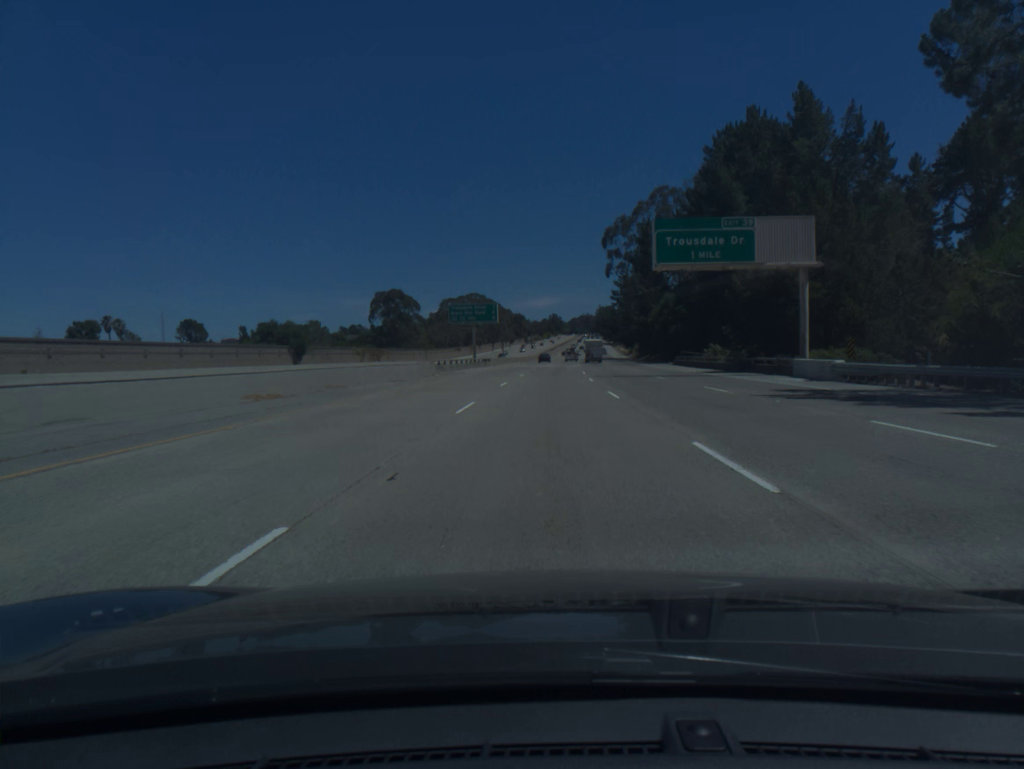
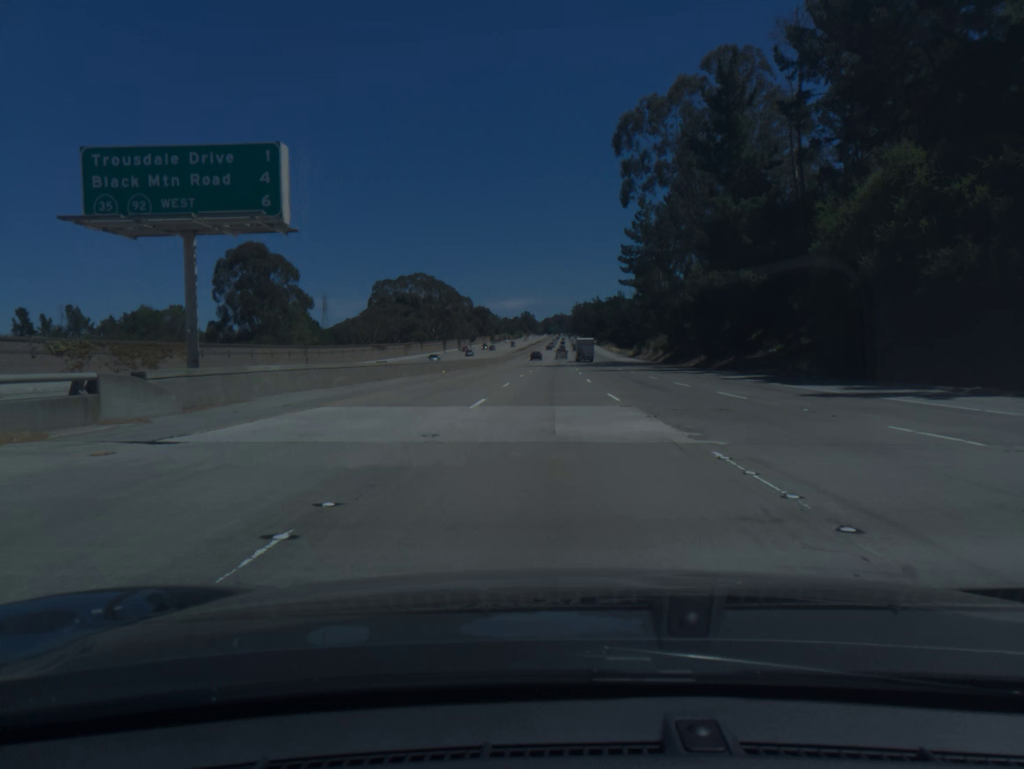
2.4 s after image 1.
(+1.2, +73.4) m; +2°
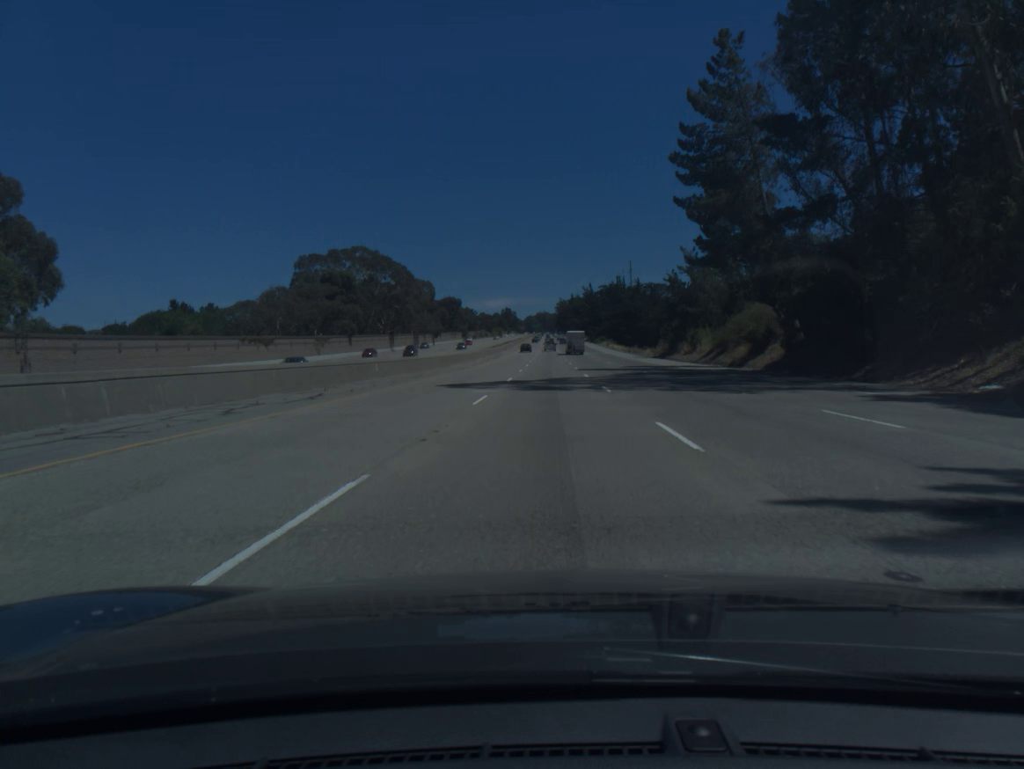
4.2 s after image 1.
(+0.5, +55.2) m; +1°
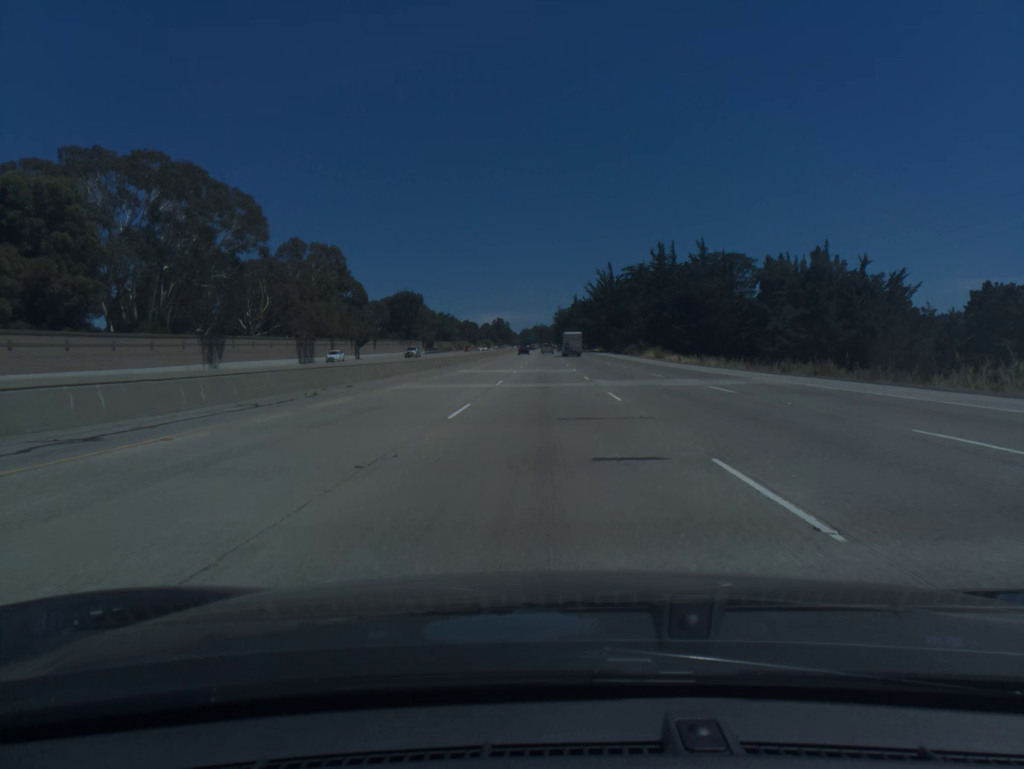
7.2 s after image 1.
(+0.6, +91.6) m; 0°
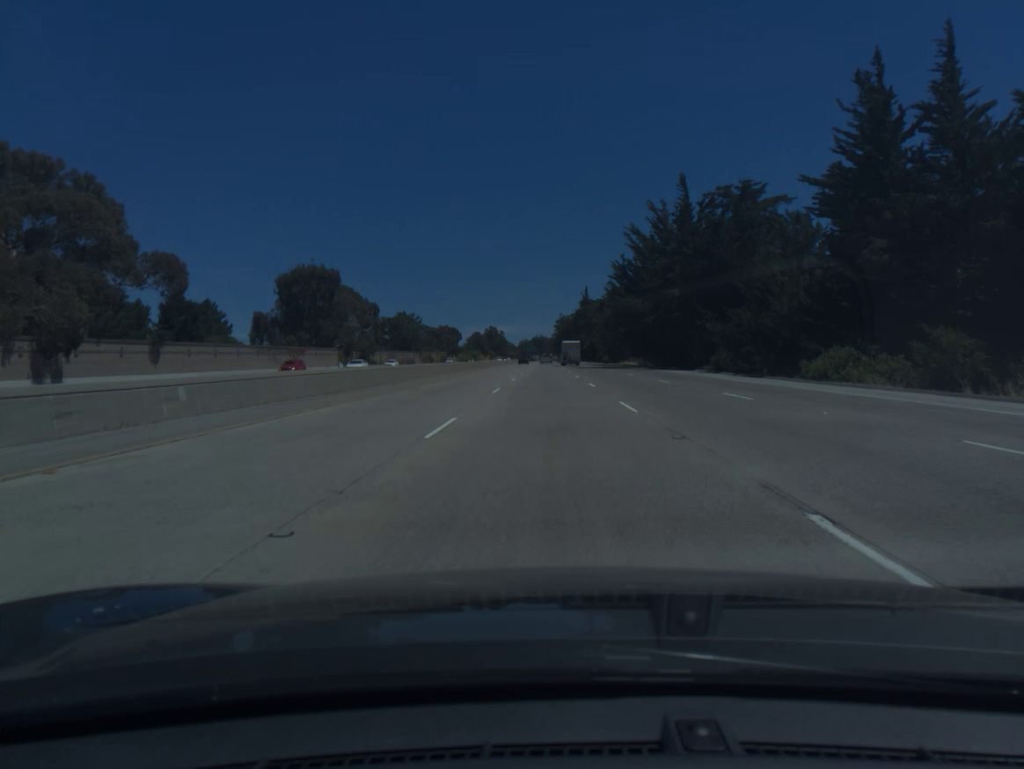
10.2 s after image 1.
(0.0, +90.5) m; 0°
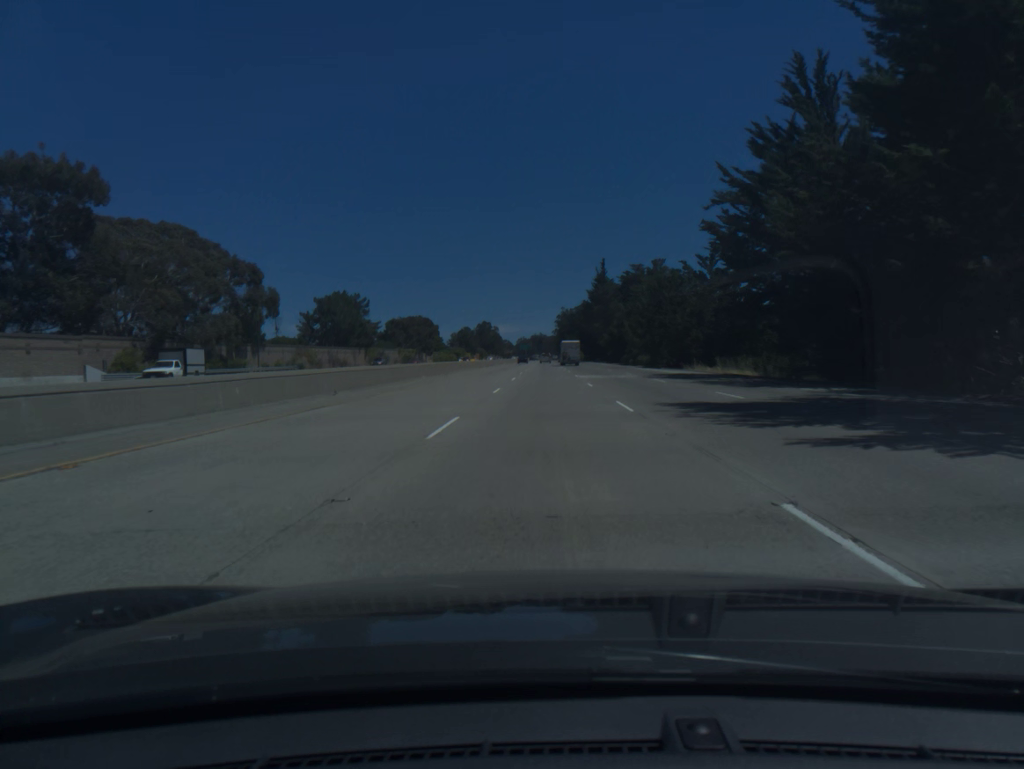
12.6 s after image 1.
(0.0, +72.3) m; 0°
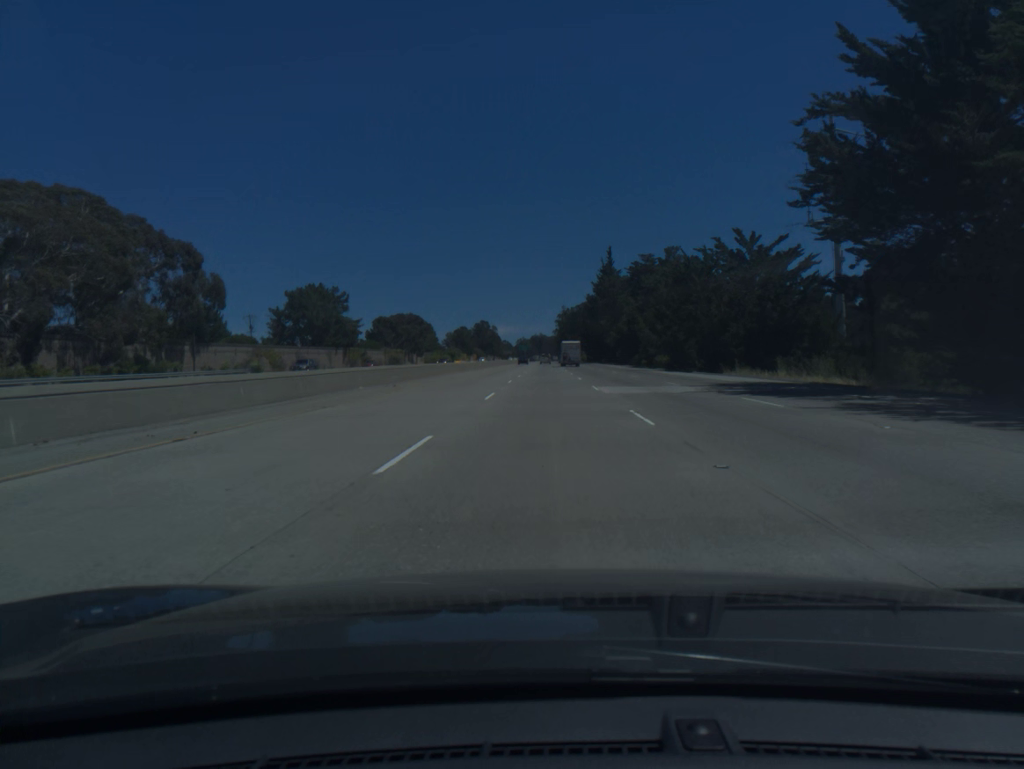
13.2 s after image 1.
(0.0, +18.1) m; 0°
